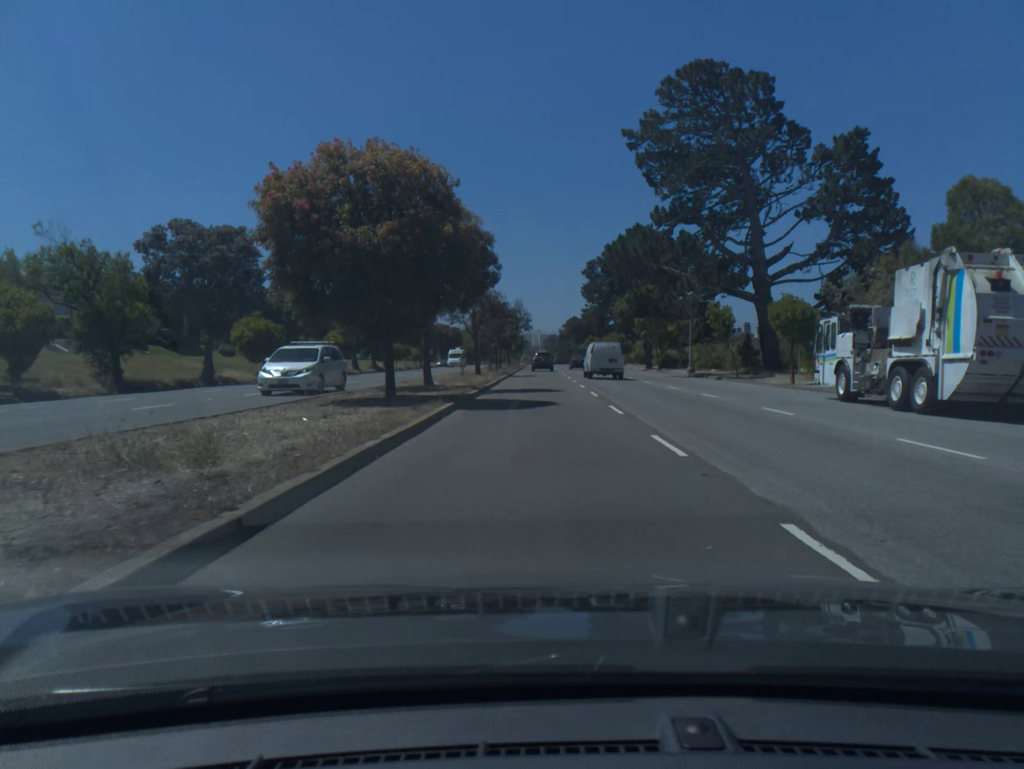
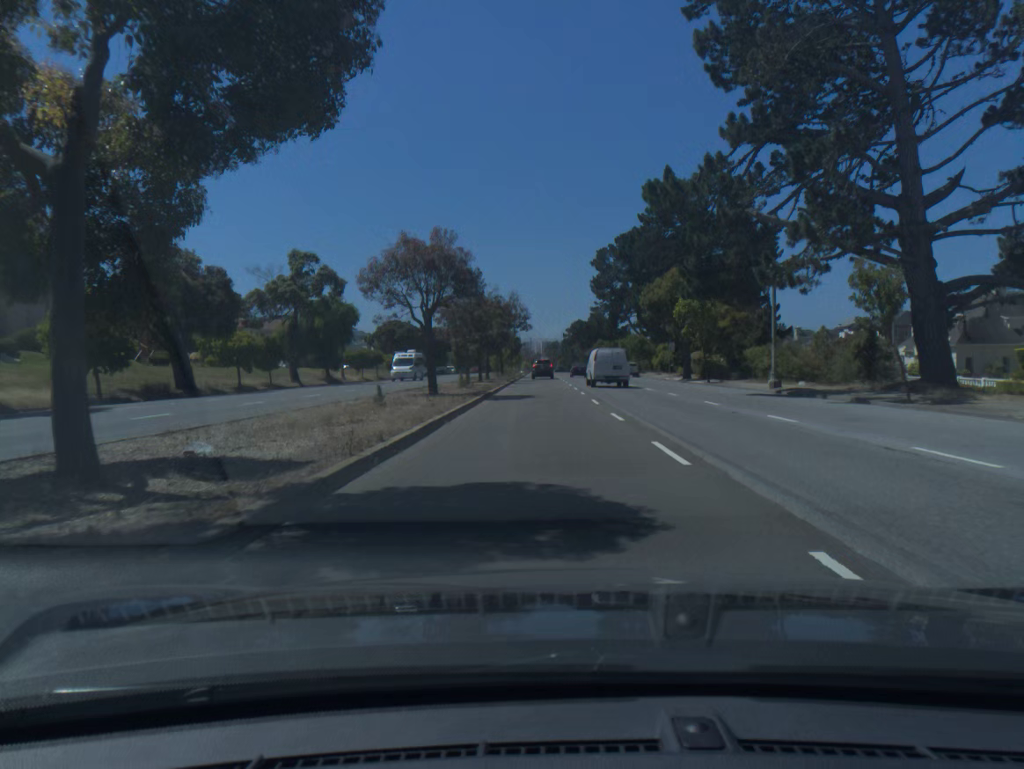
(0.0, +22.1) m; 0°
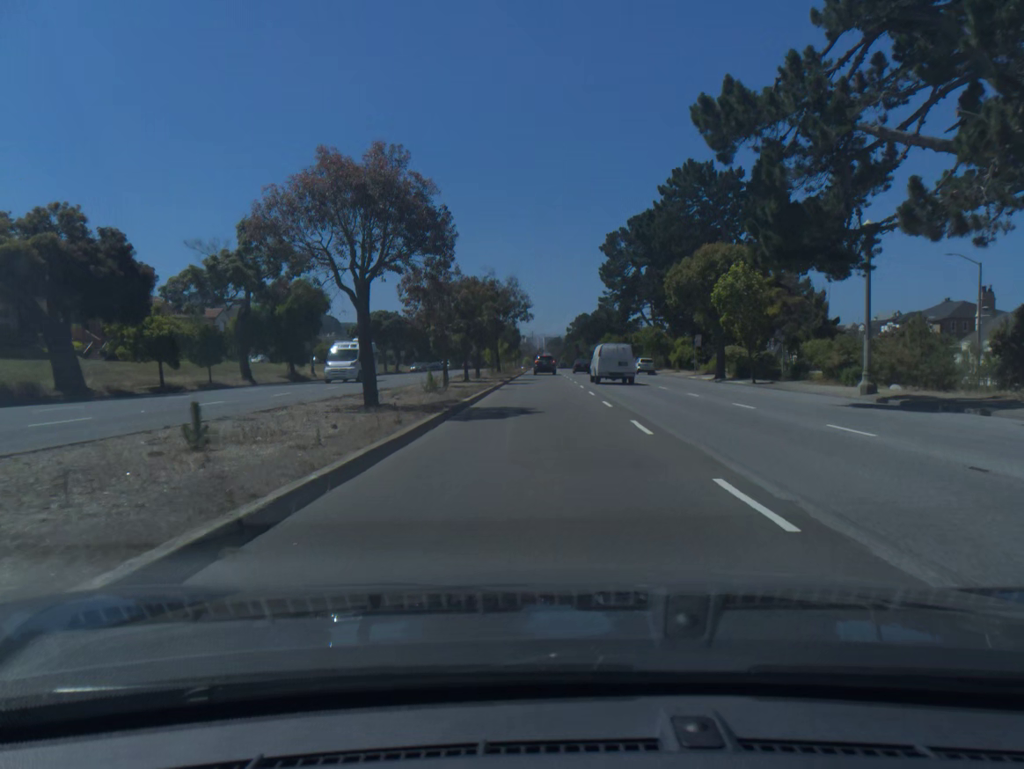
(0.0, +11.2) m; 0°
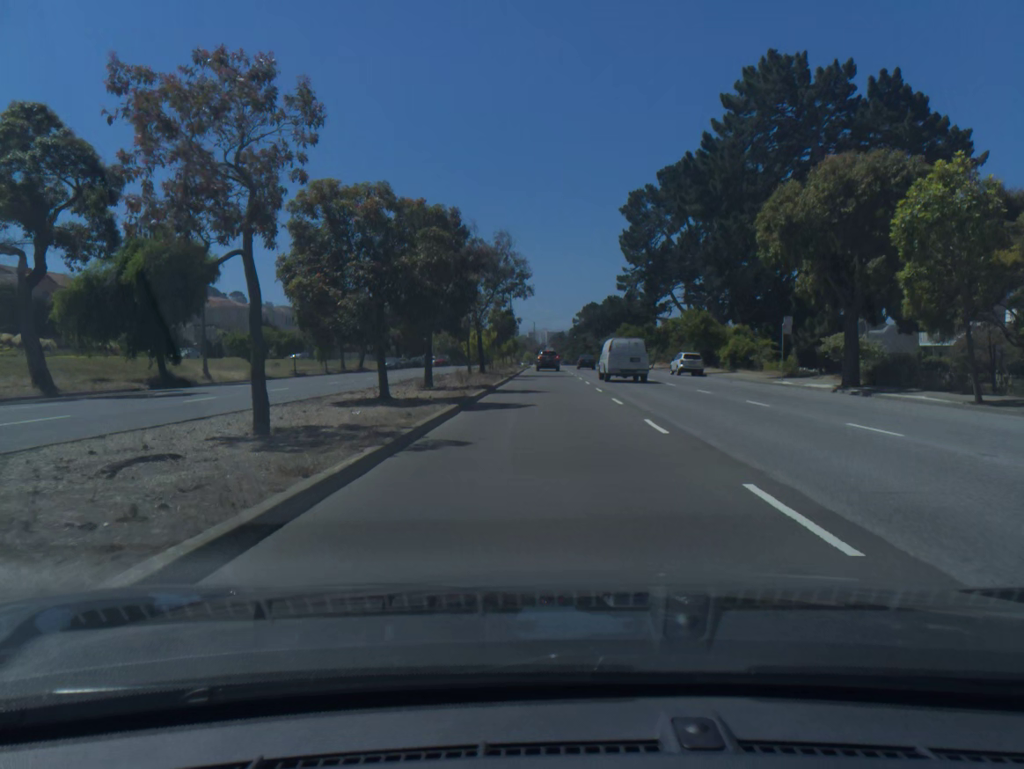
(-0.1, +22.5) m; 0°
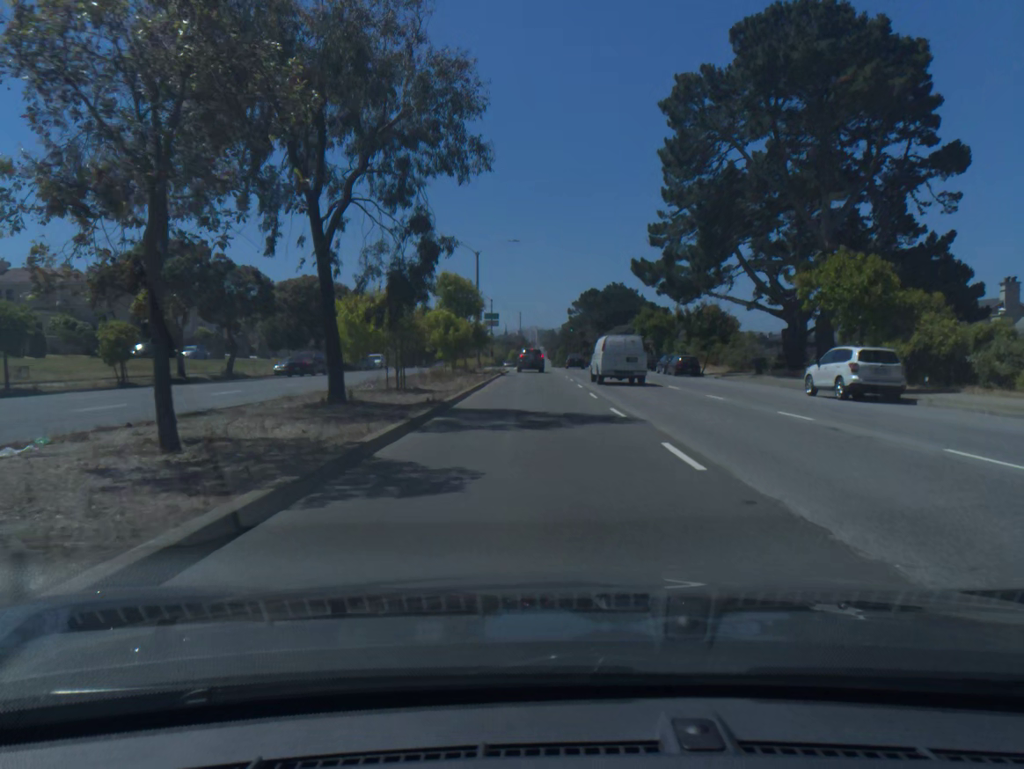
(+0.3, +33.1) m; +1°
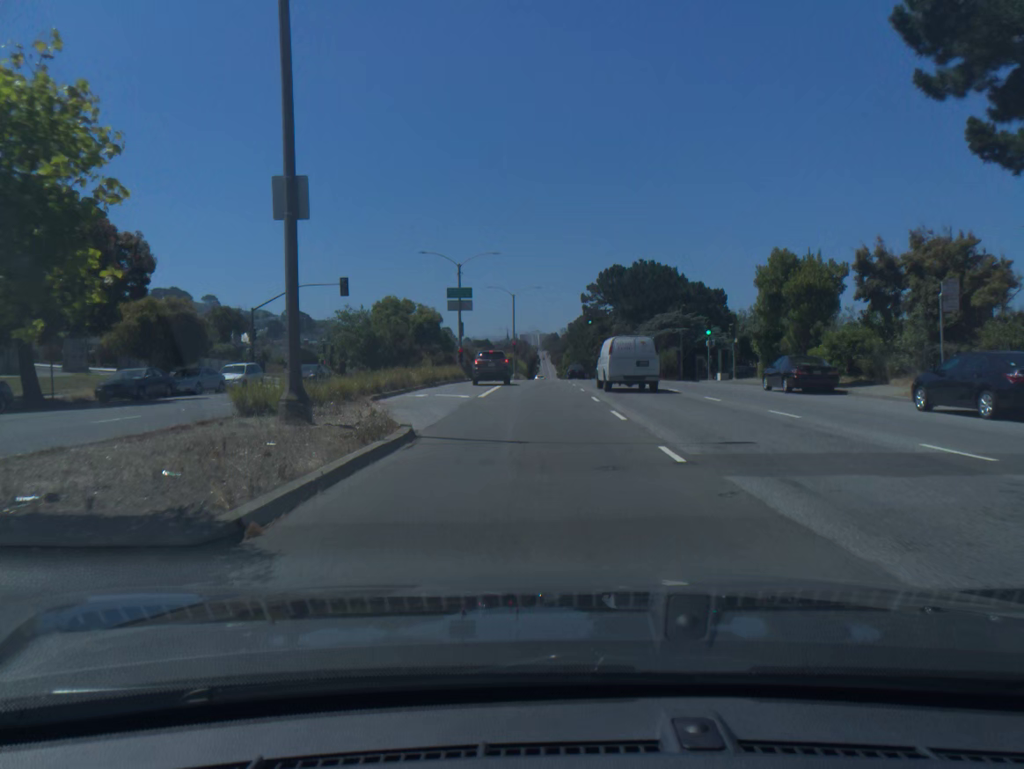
(-0.2, +43.0) m; 0°
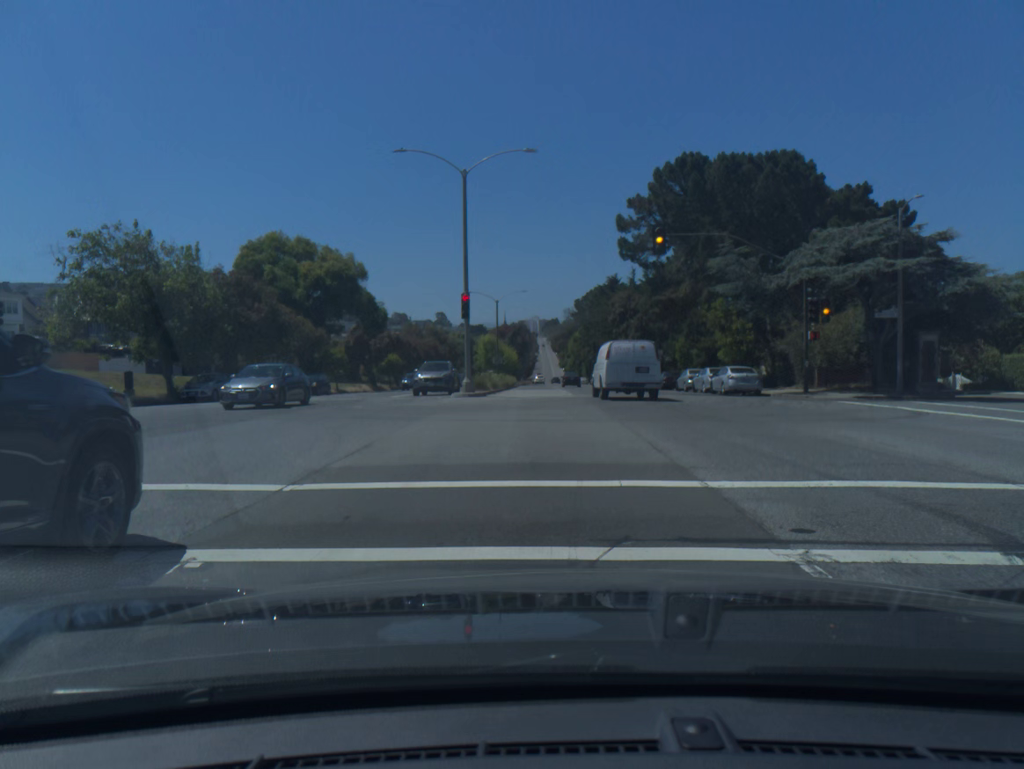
(+0.2, +51.9) m; 0°
